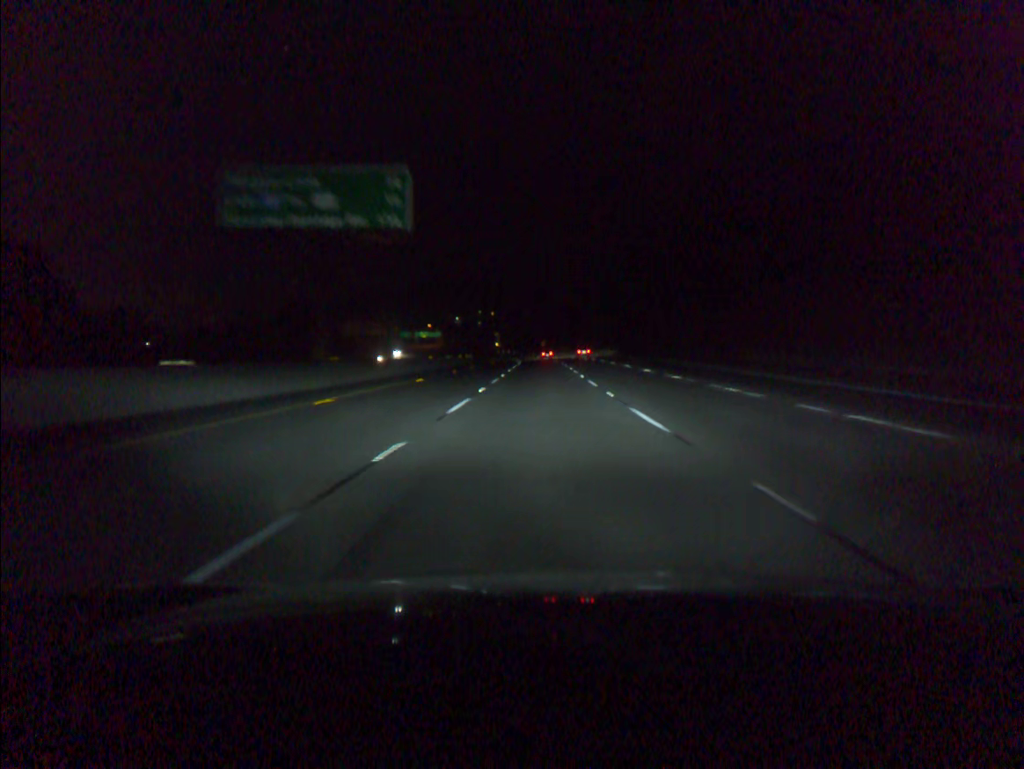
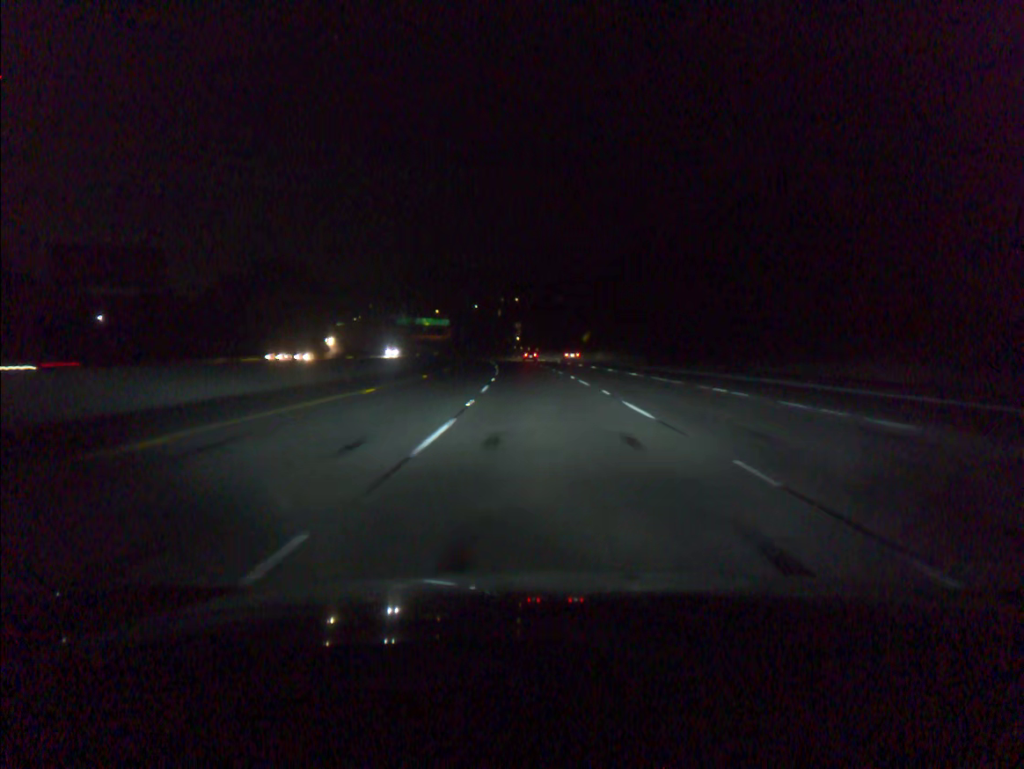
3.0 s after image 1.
(-1.2, +97.5) m; -2°
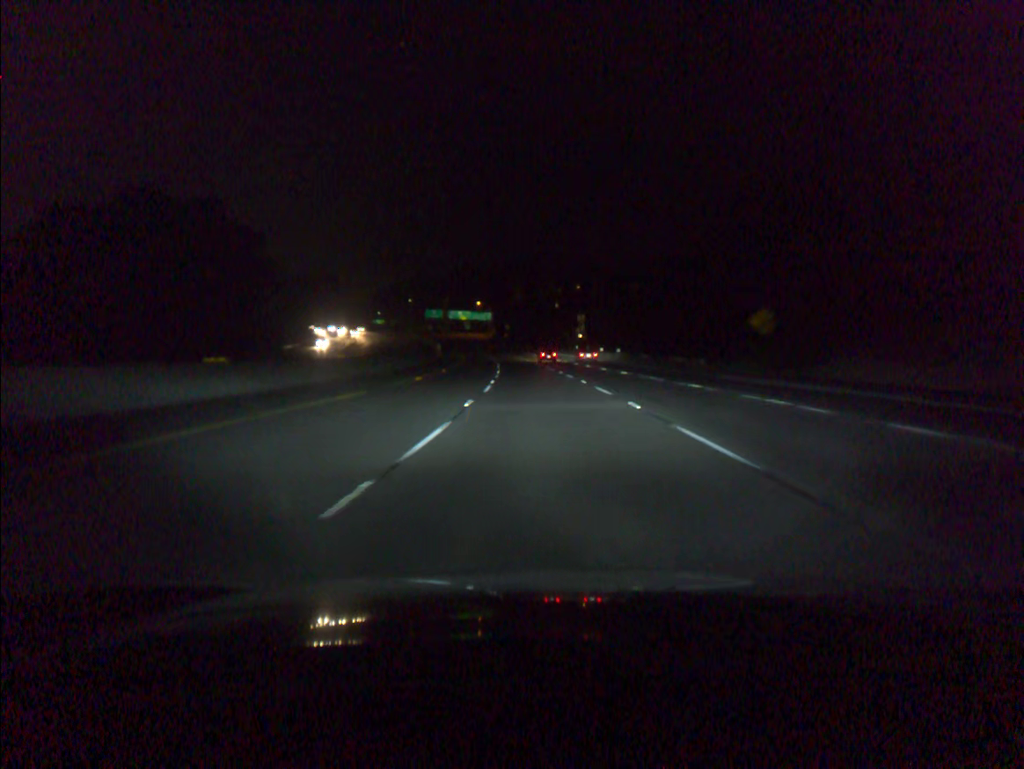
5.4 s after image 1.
(-3.0, +76.7) m; -4°
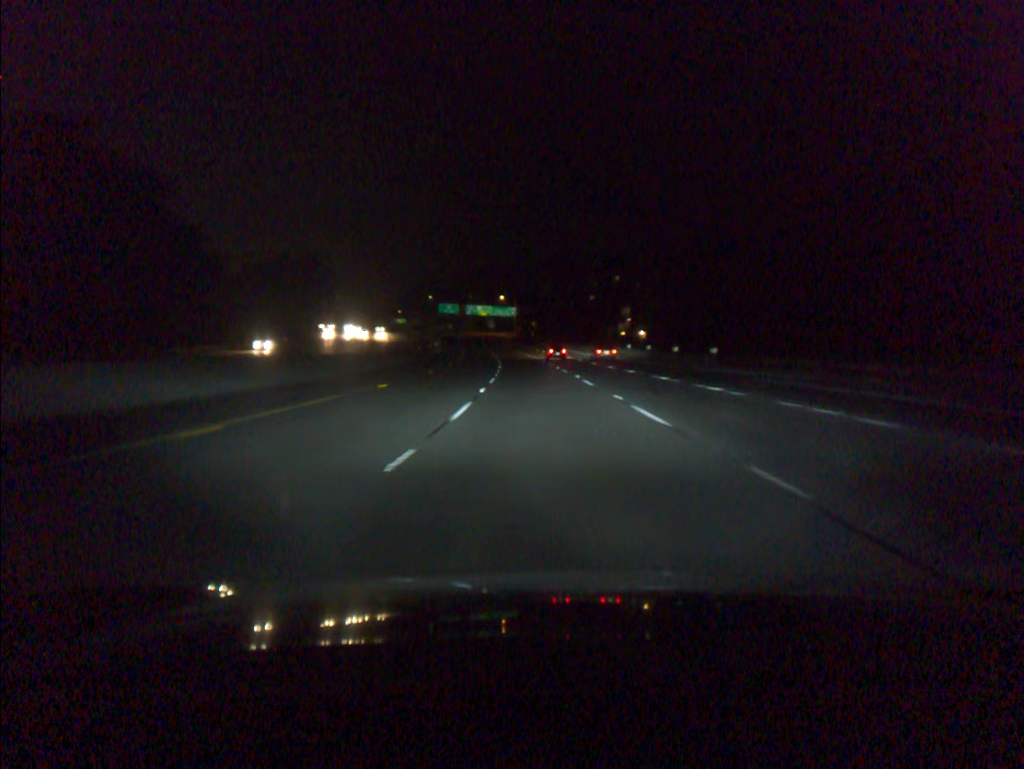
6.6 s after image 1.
(-0.7, +38.7) m; -2°
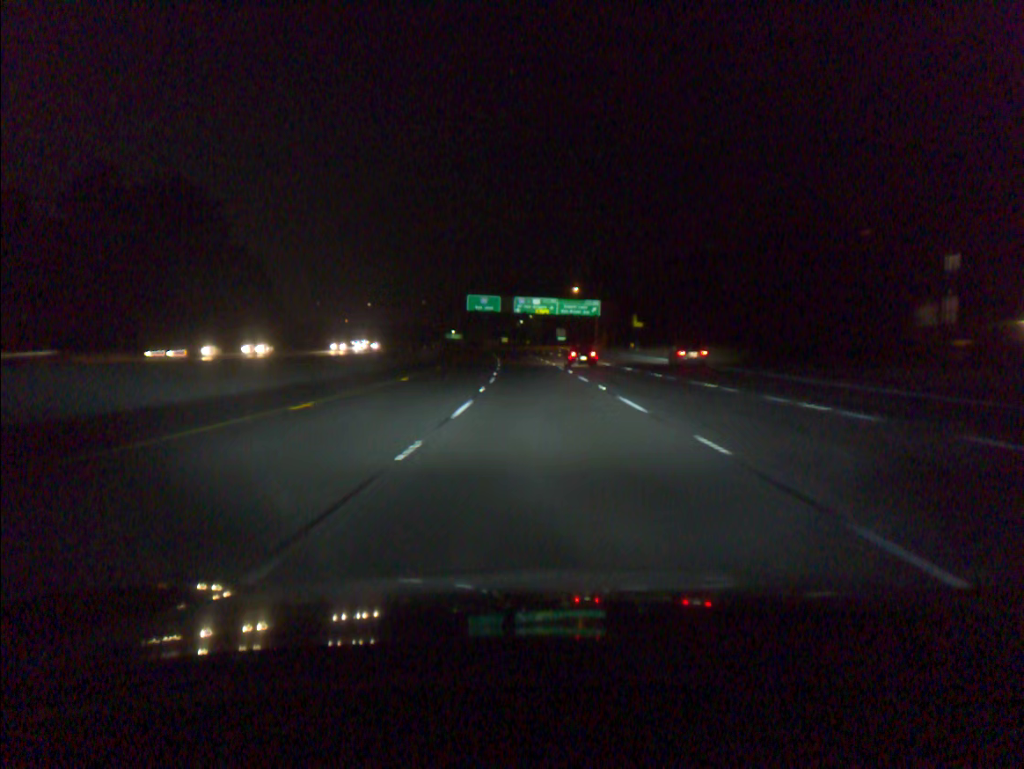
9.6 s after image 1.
(-4.5, +97.0) m; -5°
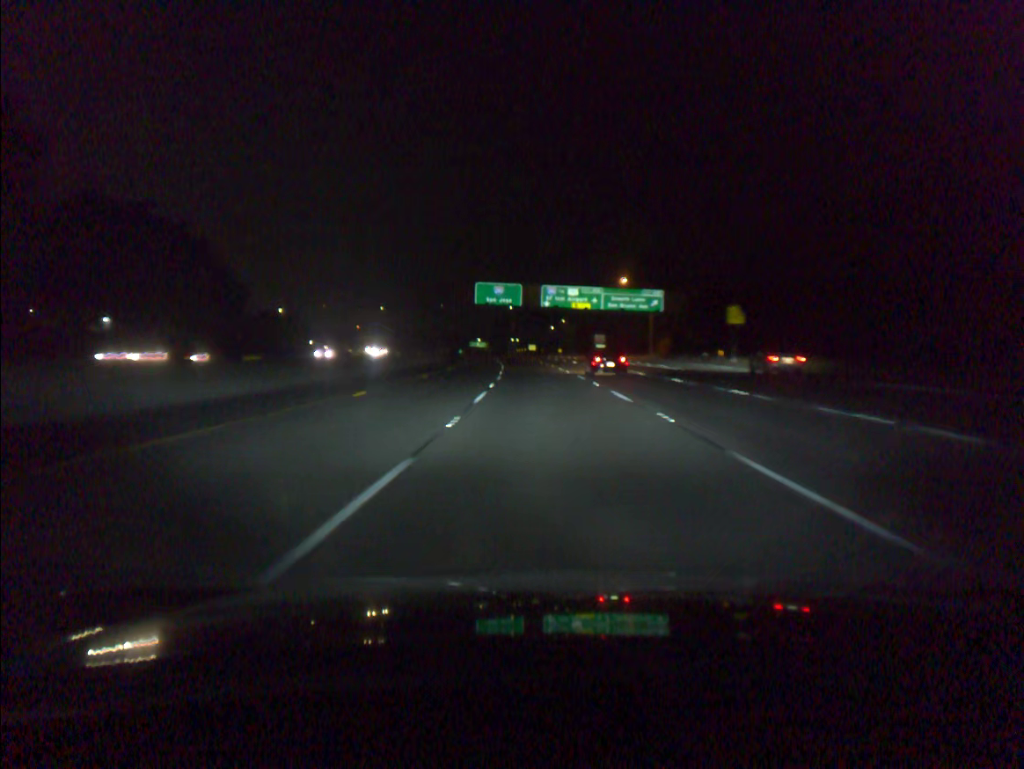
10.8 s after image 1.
(-0.8, +38.7) m; -2°
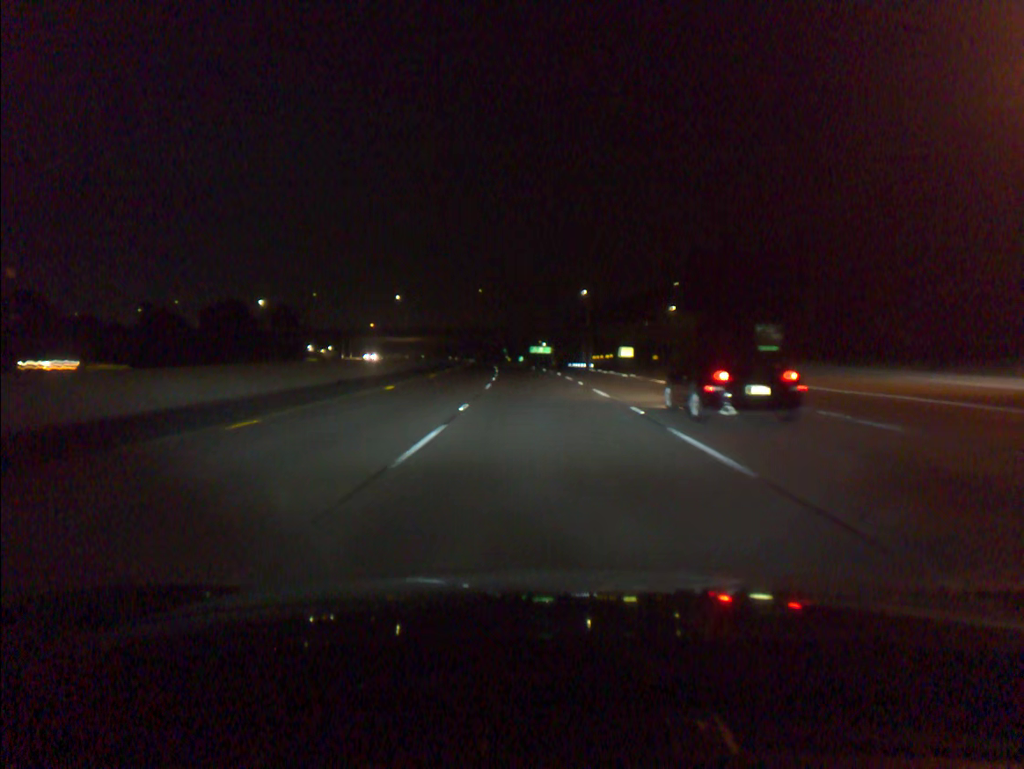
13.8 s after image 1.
(-4.0, +96.4) m; -5°
